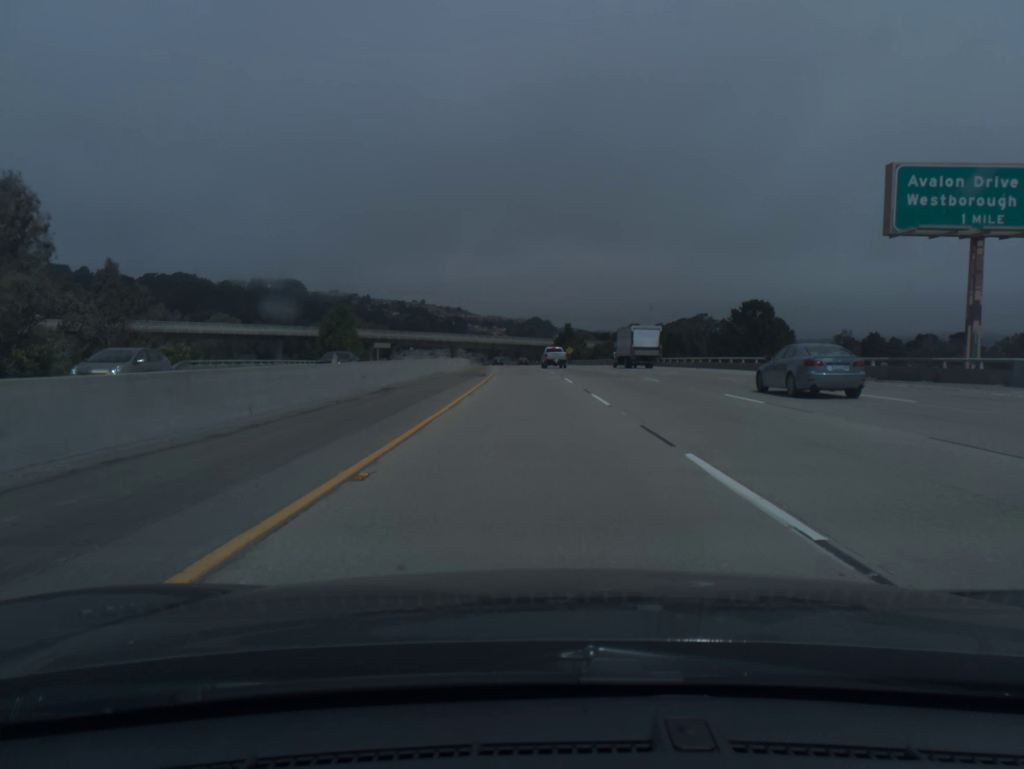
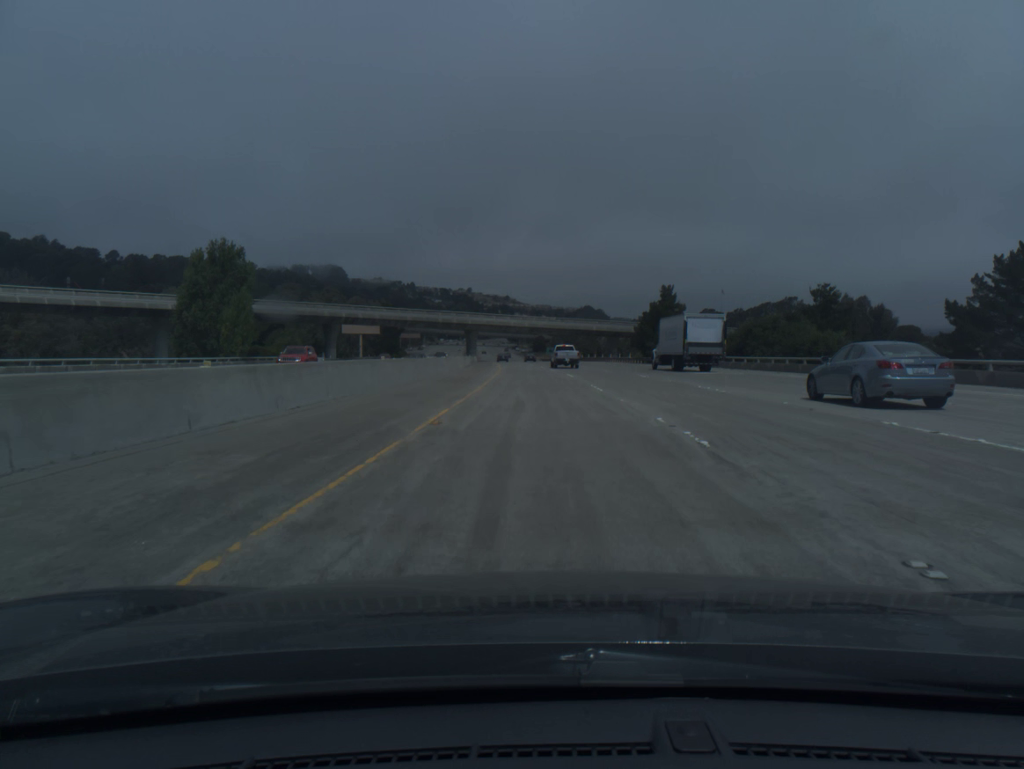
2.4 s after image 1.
(-2.6, +82.5) m; -4°
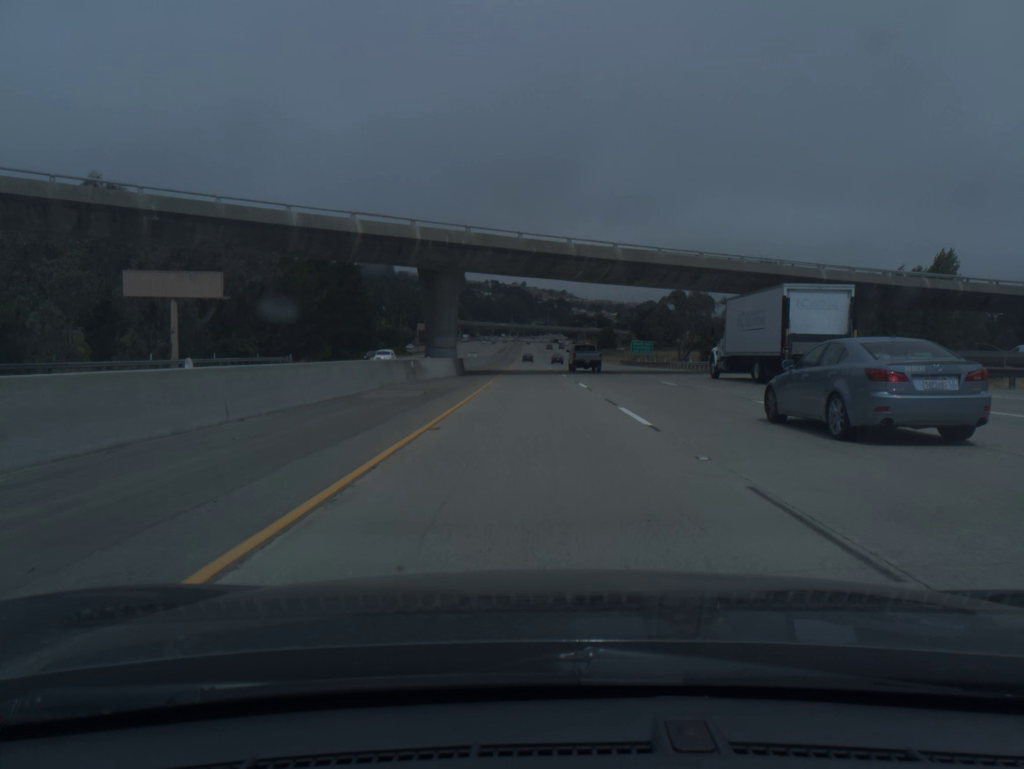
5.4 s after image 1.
(-3.4, +102.9) m; -4°
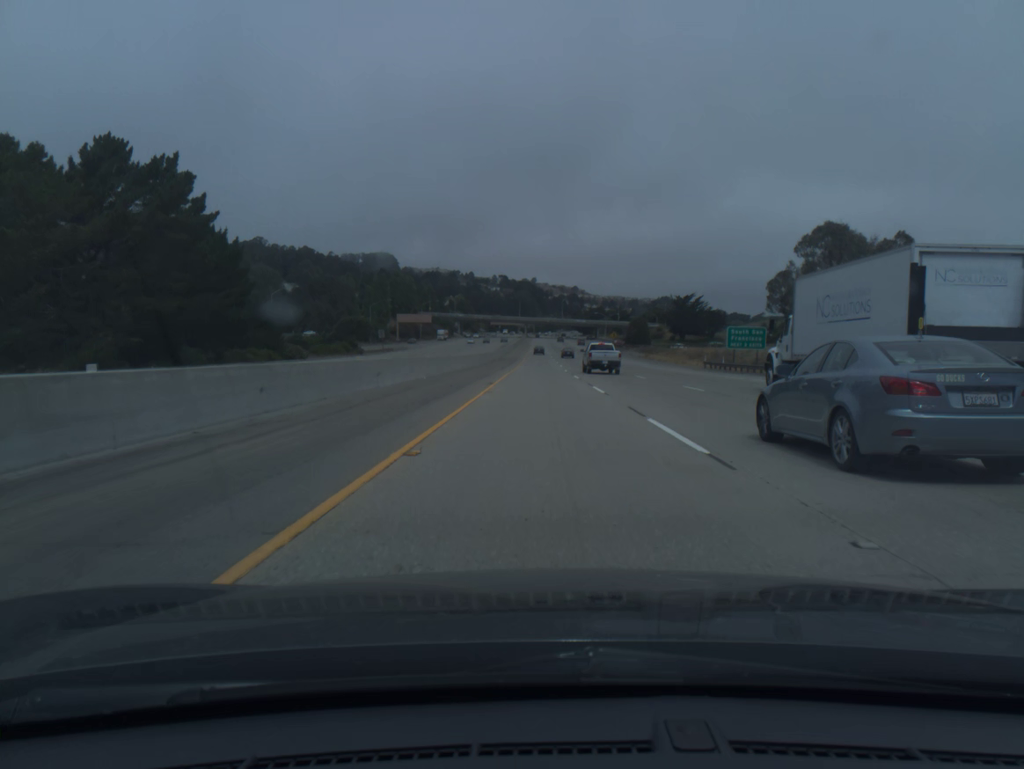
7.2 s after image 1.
(-0.7, +61.9) m; -1°
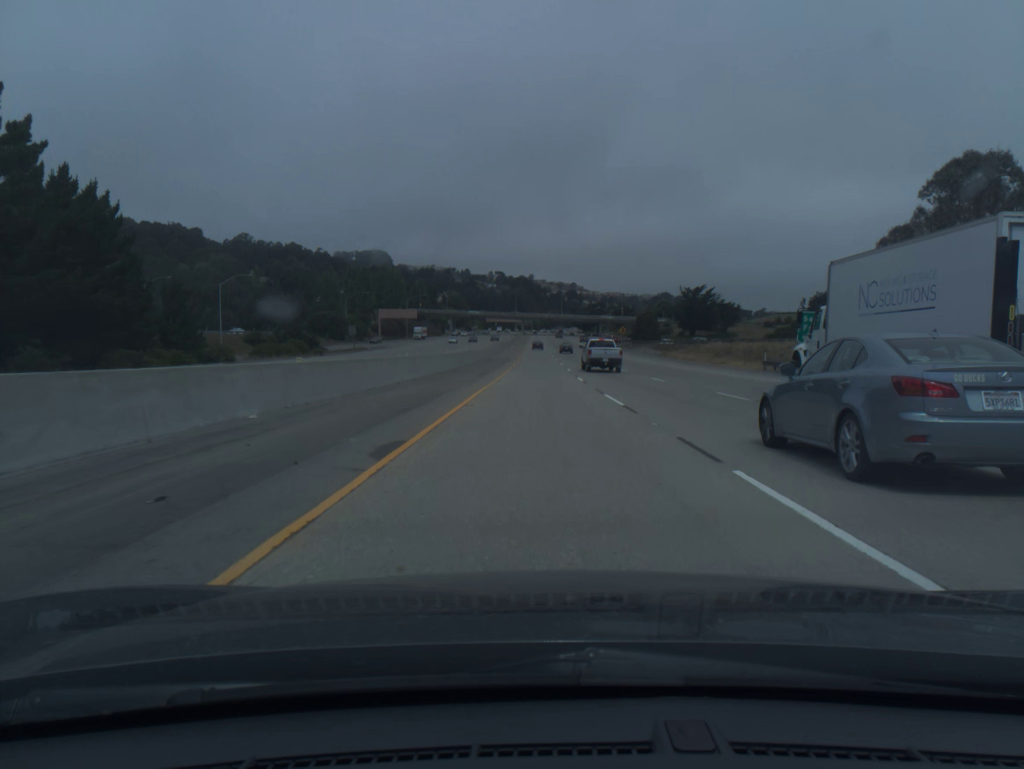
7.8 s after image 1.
(0.0, +20.6) m; 0°
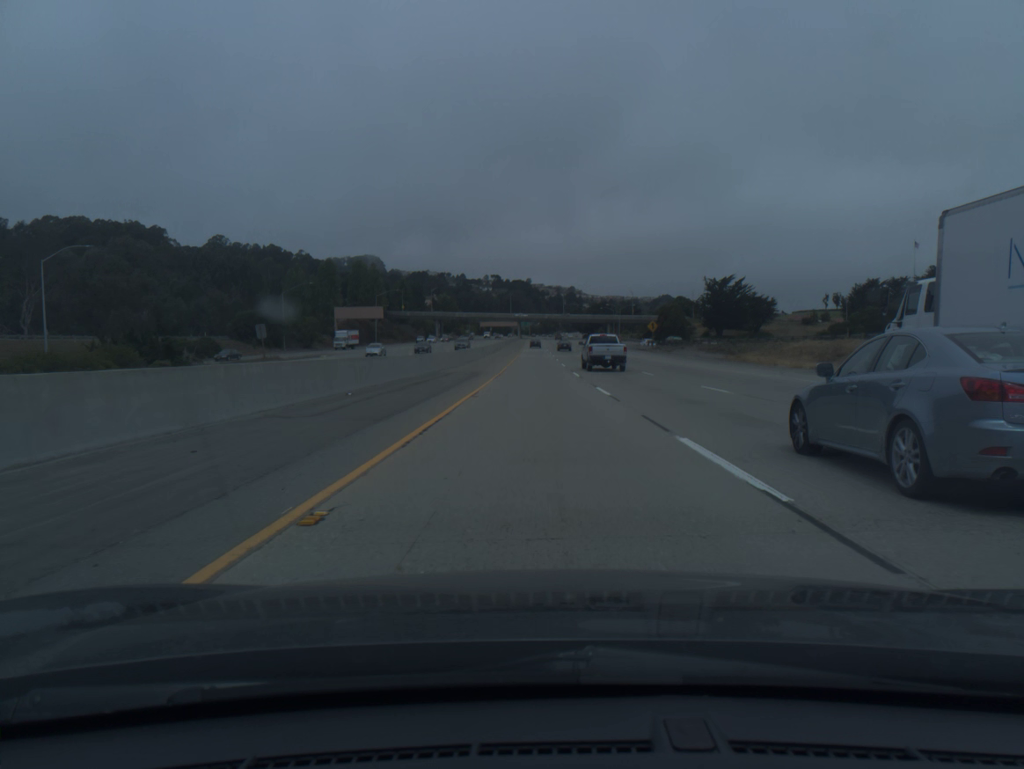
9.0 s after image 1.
(0.0, +41.1) m; 0°
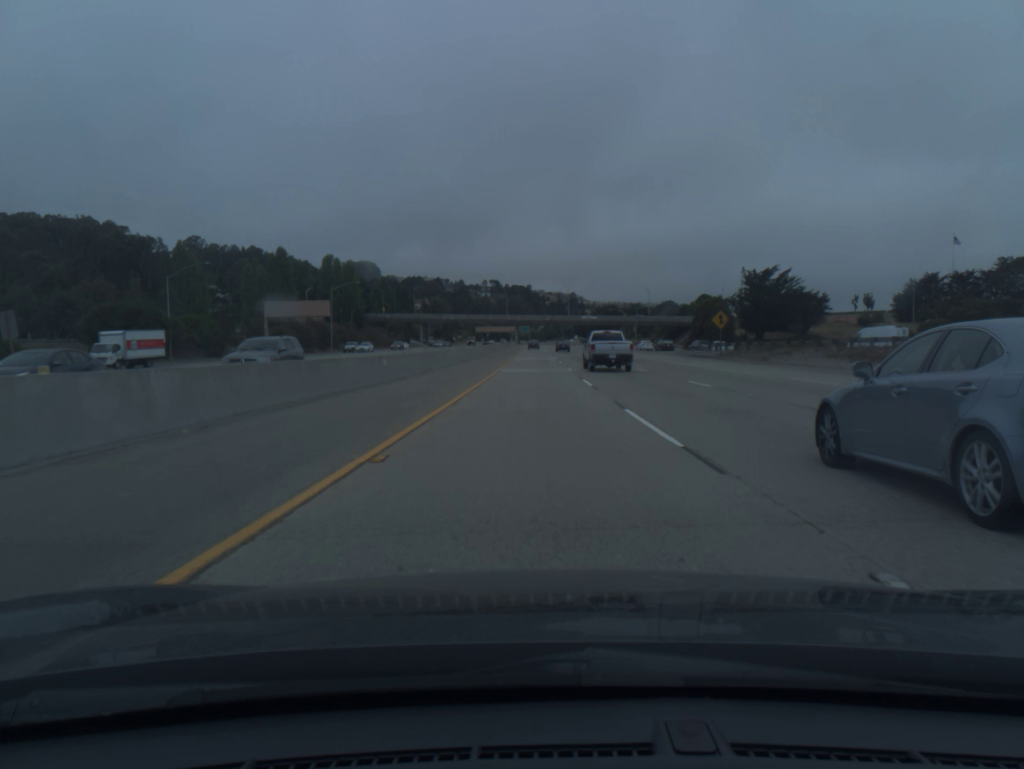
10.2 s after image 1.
(0.0, +41.0) m; 0°
